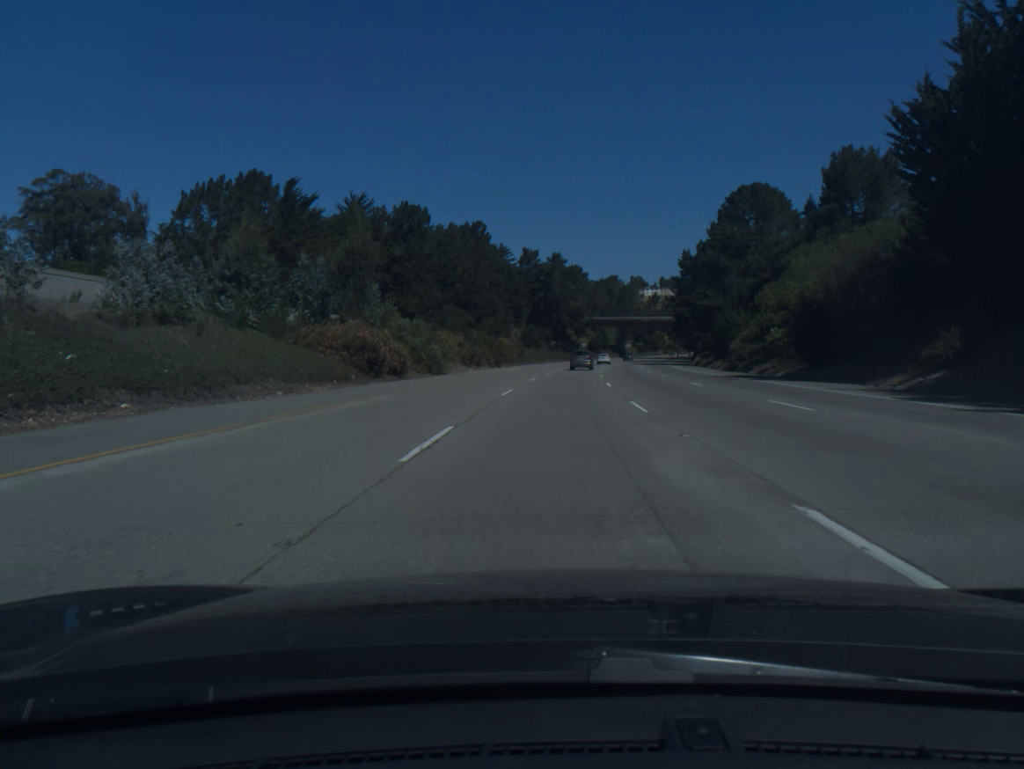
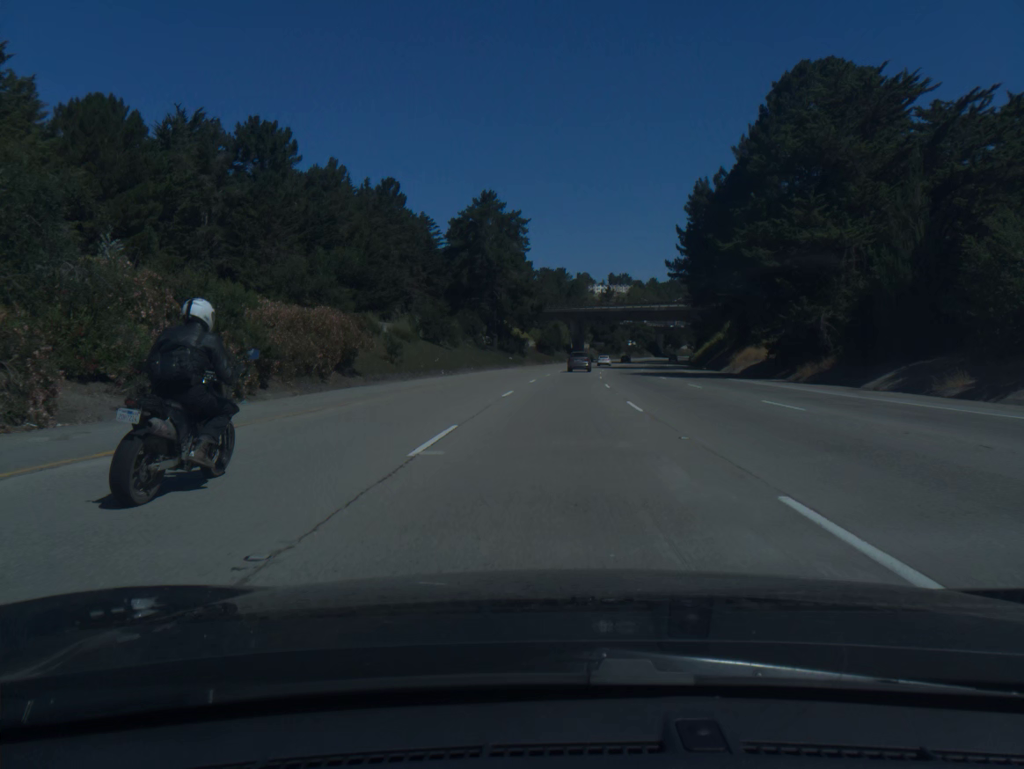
(+2.0, +57.8) m; +4°
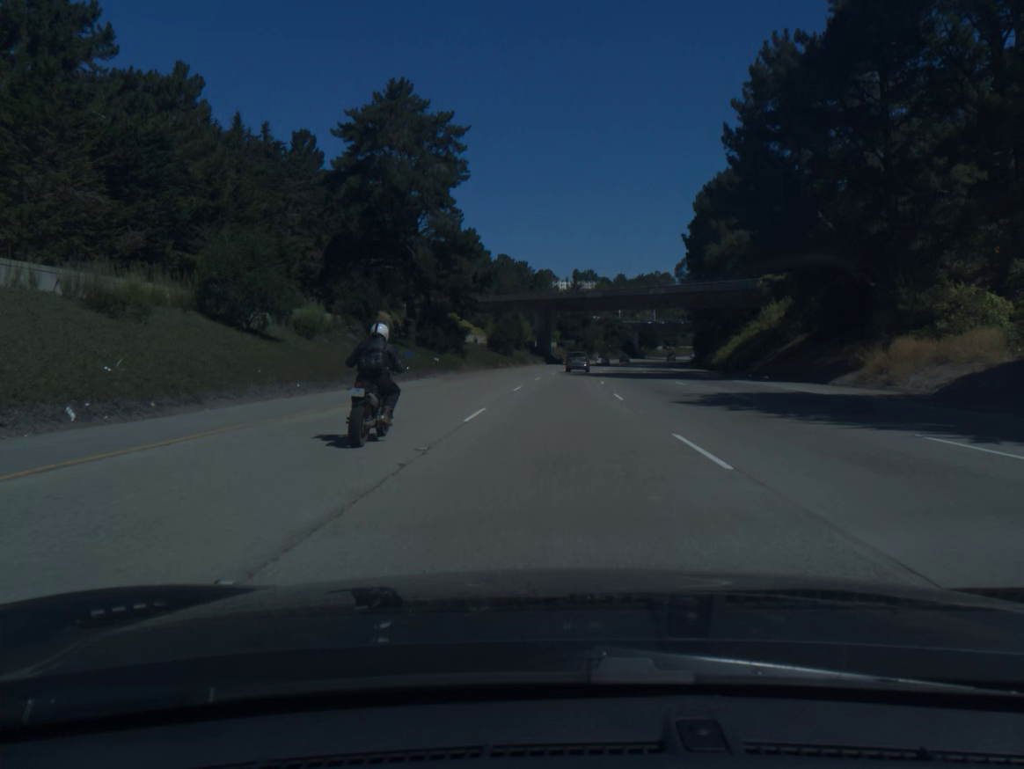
(+0.9, +38.5) m; +3°
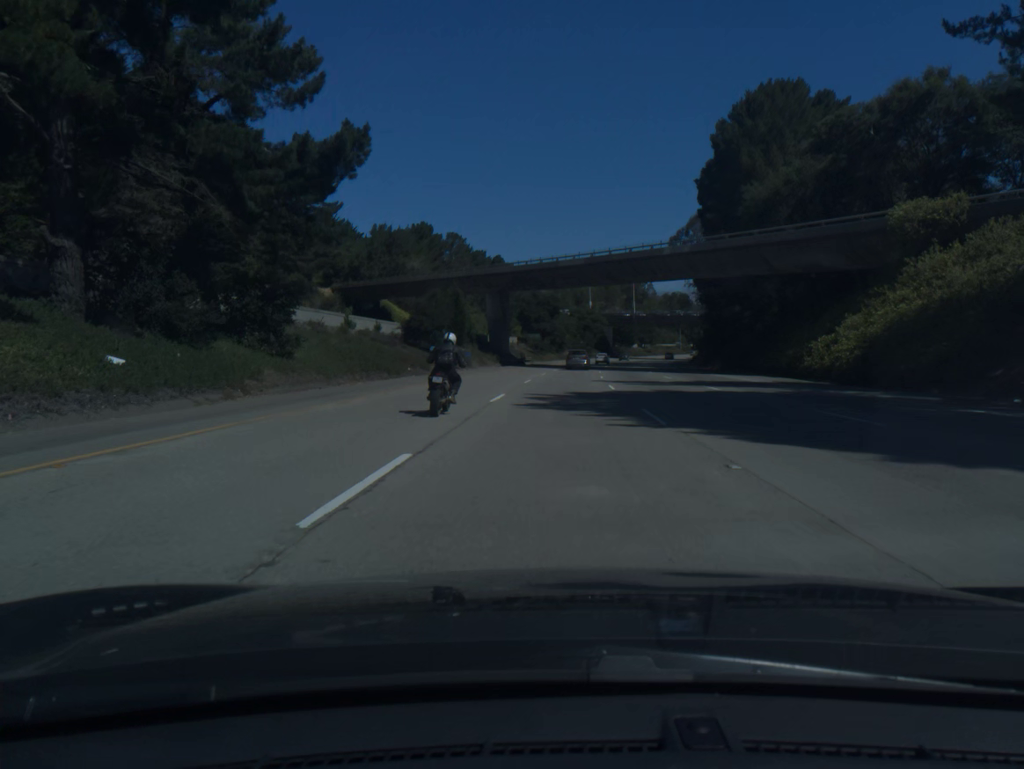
(+0.9, +38.5) m; +3°
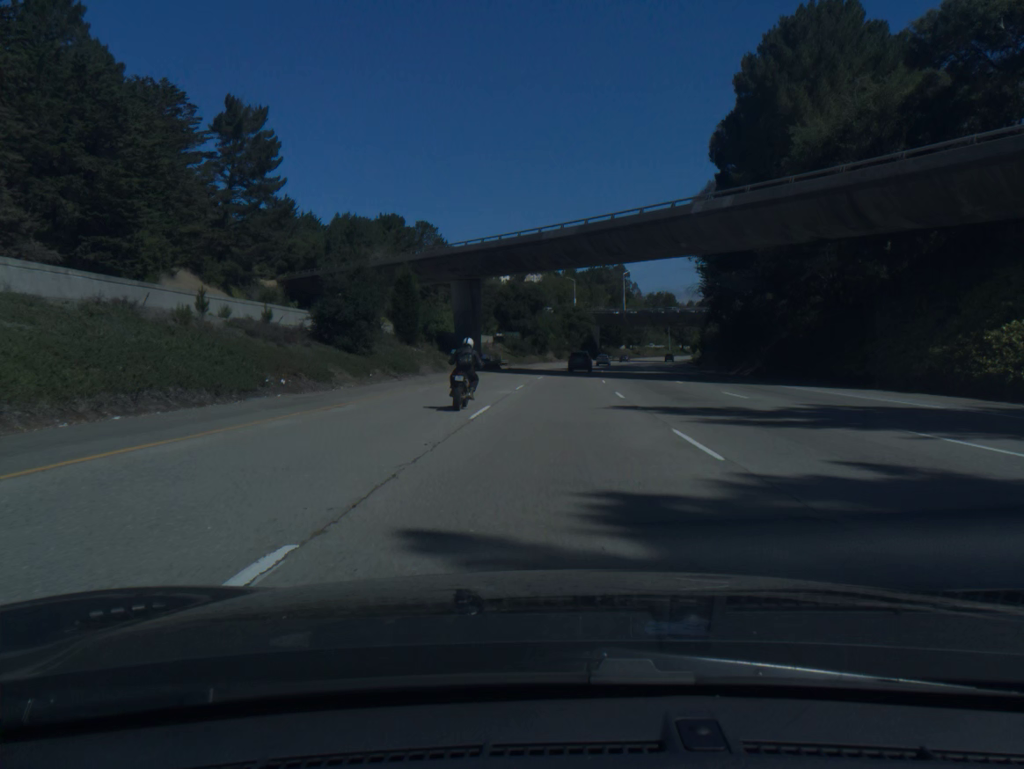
(+0.2, +19.2) m; +1°
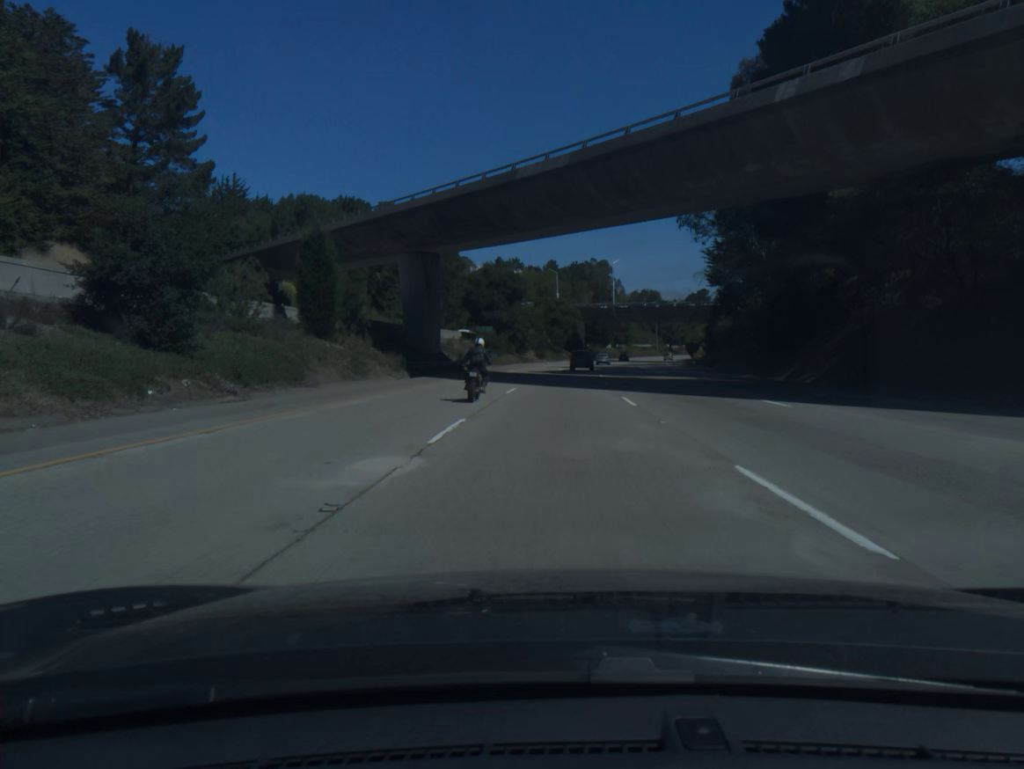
(+0.2, +19.2) m; +1°
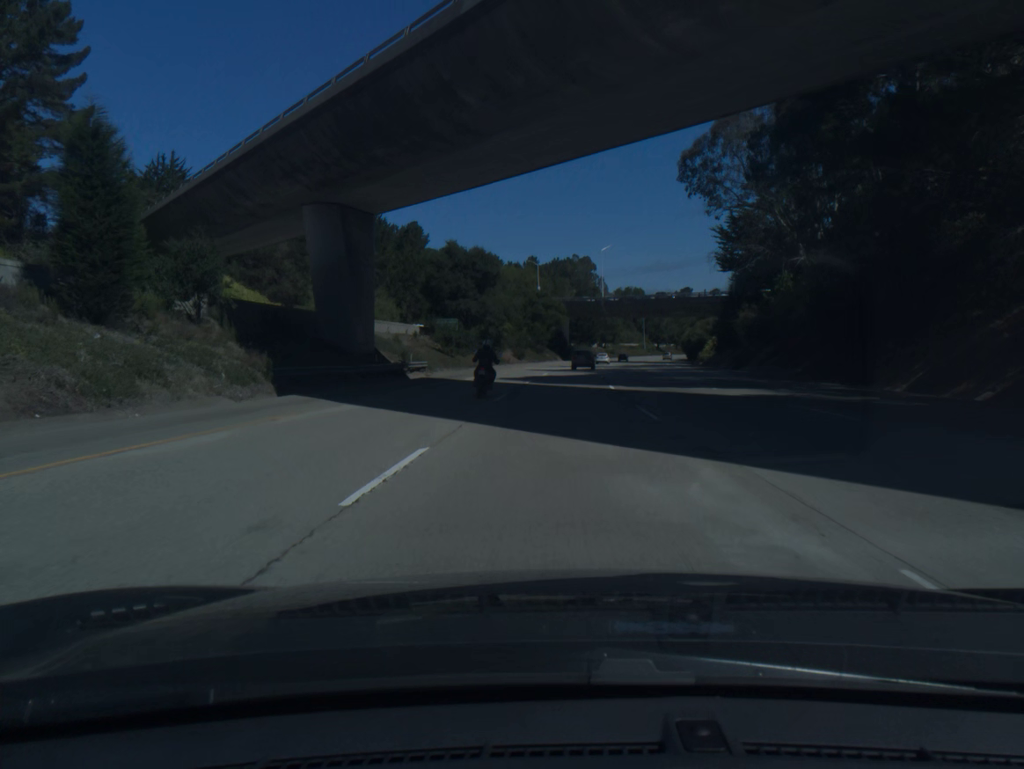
(+0.2, +19.2) m; +1°
